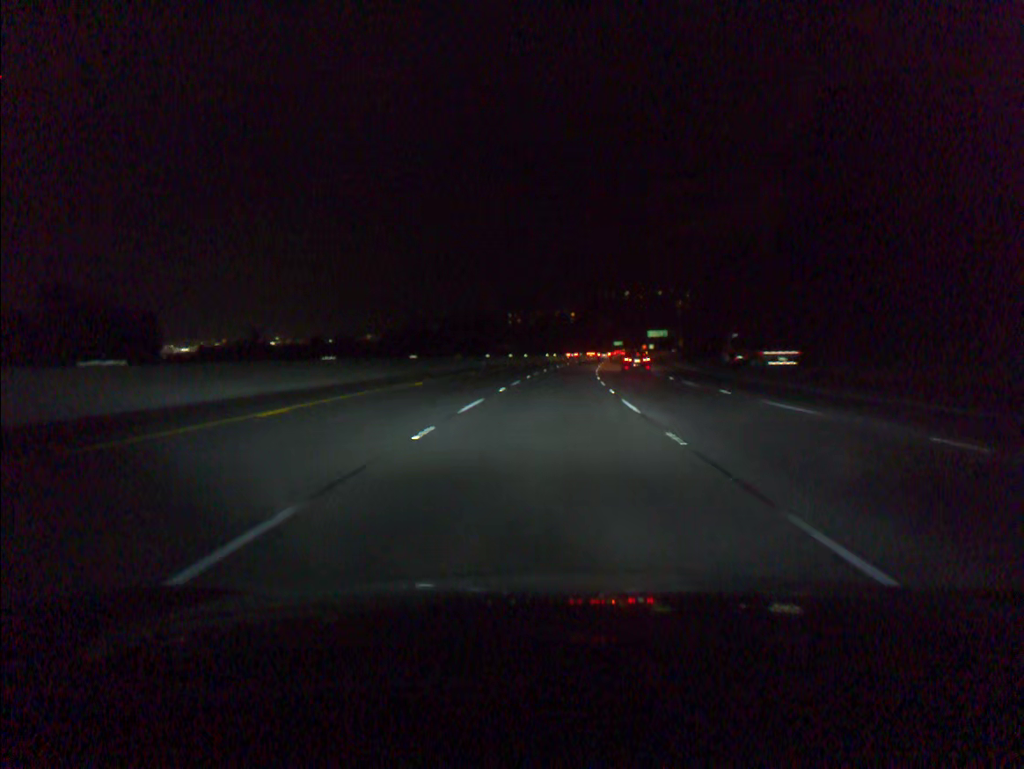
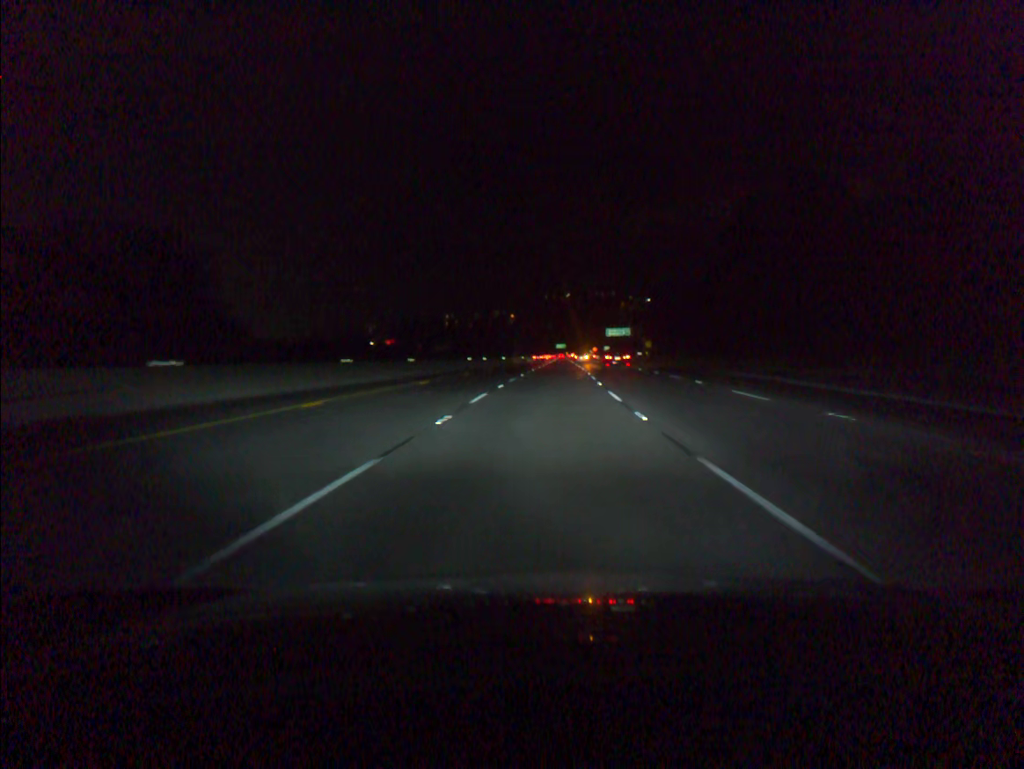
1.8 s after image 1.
(+2.2, +55.5) m; +4°
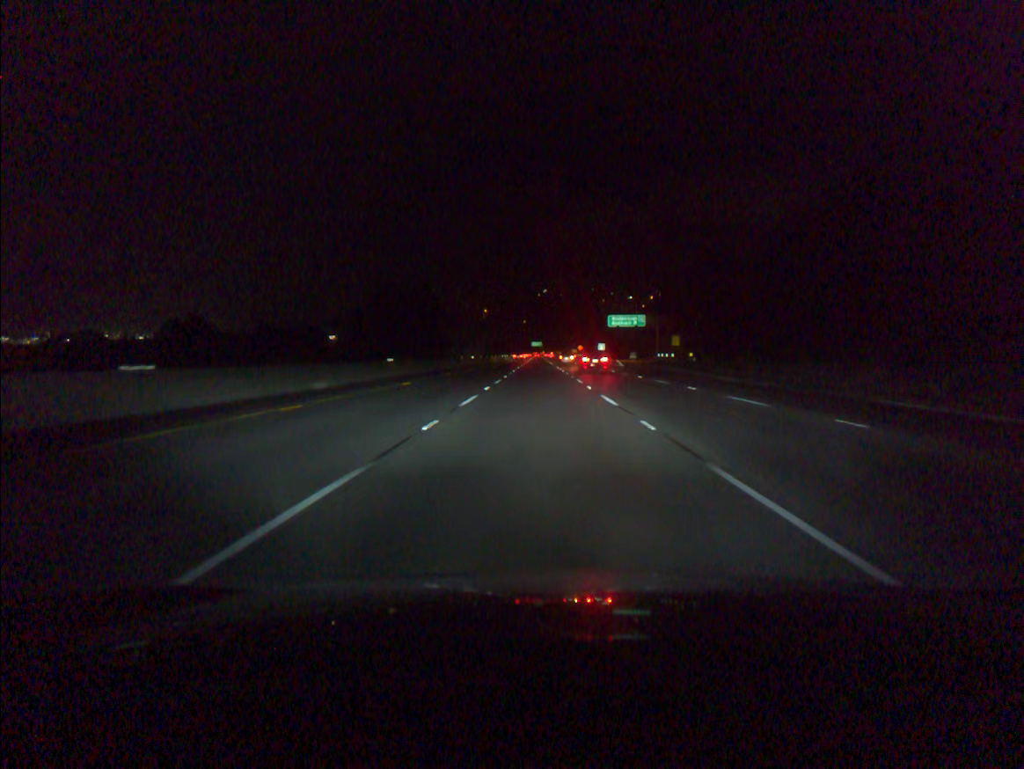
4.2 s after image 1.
(+1.7, +73.9) m; +2°
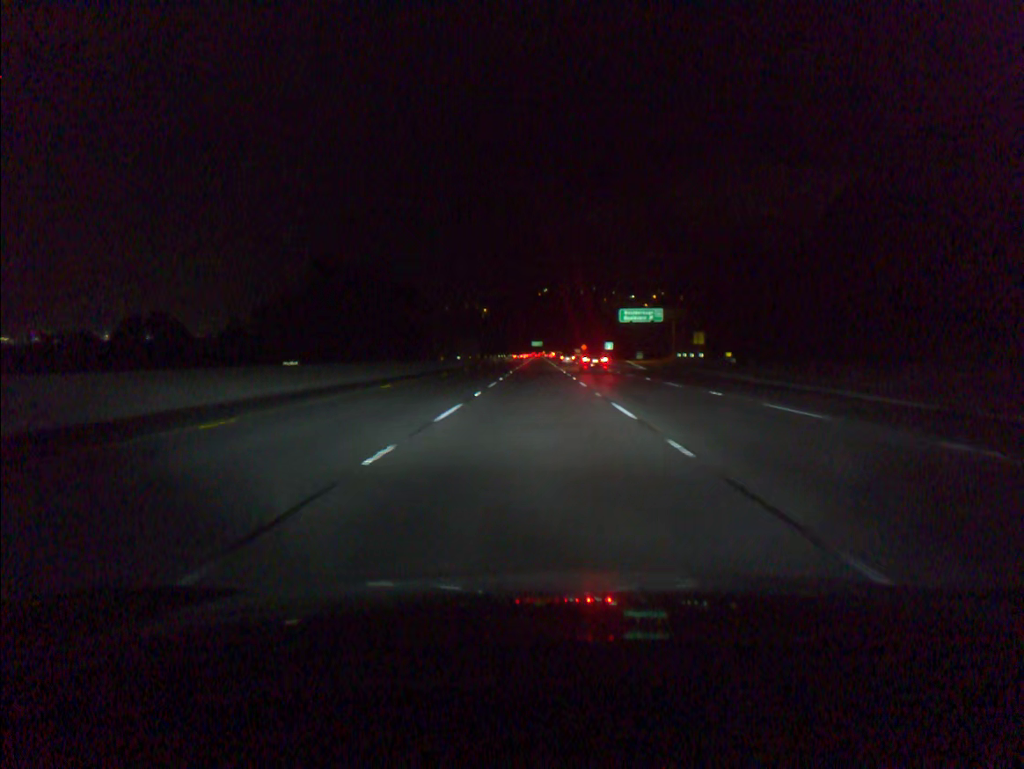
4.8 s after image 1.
(0.0, +18.5) m; 0°
